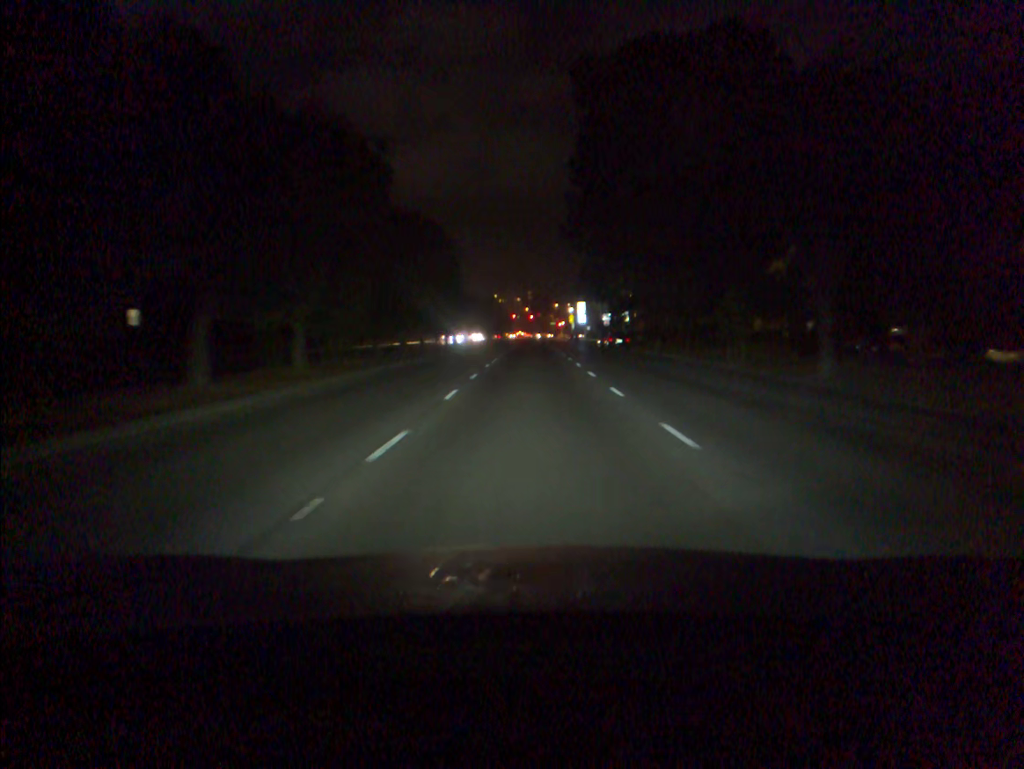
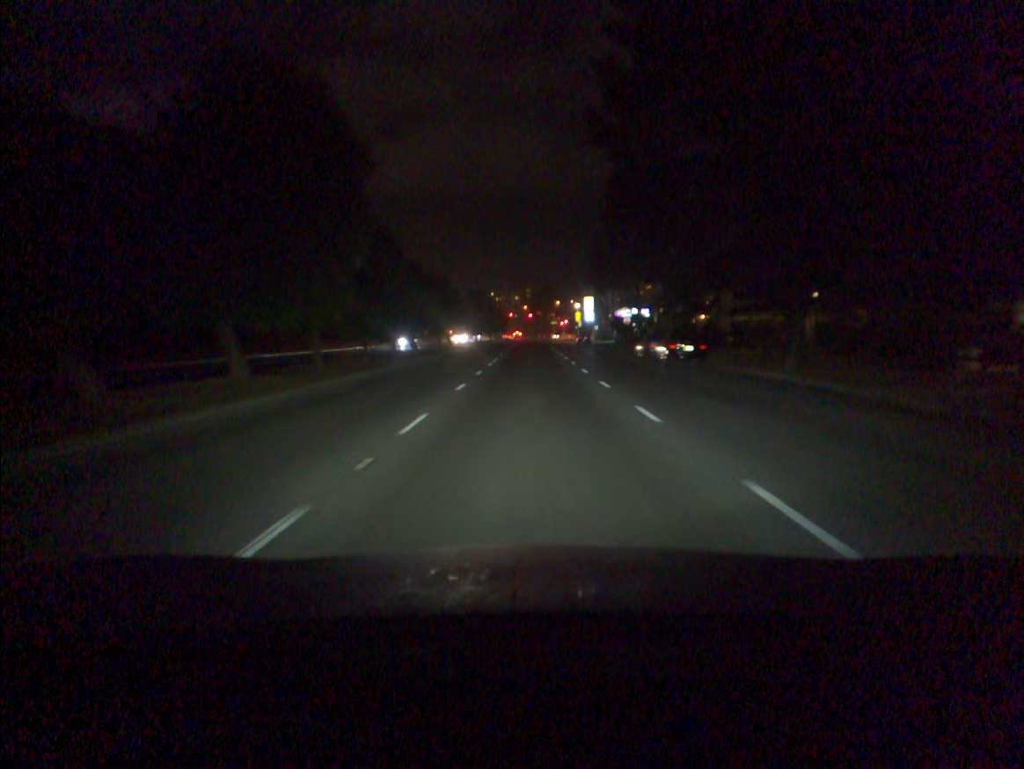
(0.0, +26.4) m; 0°
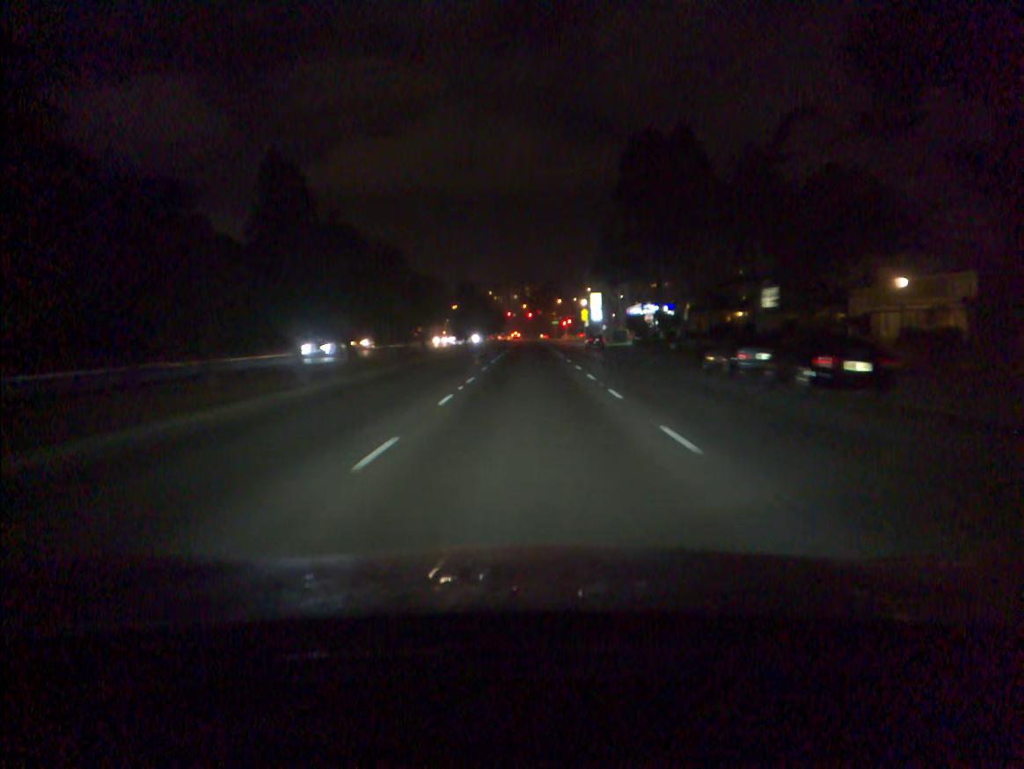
(0.0, +17.6) m; 0°
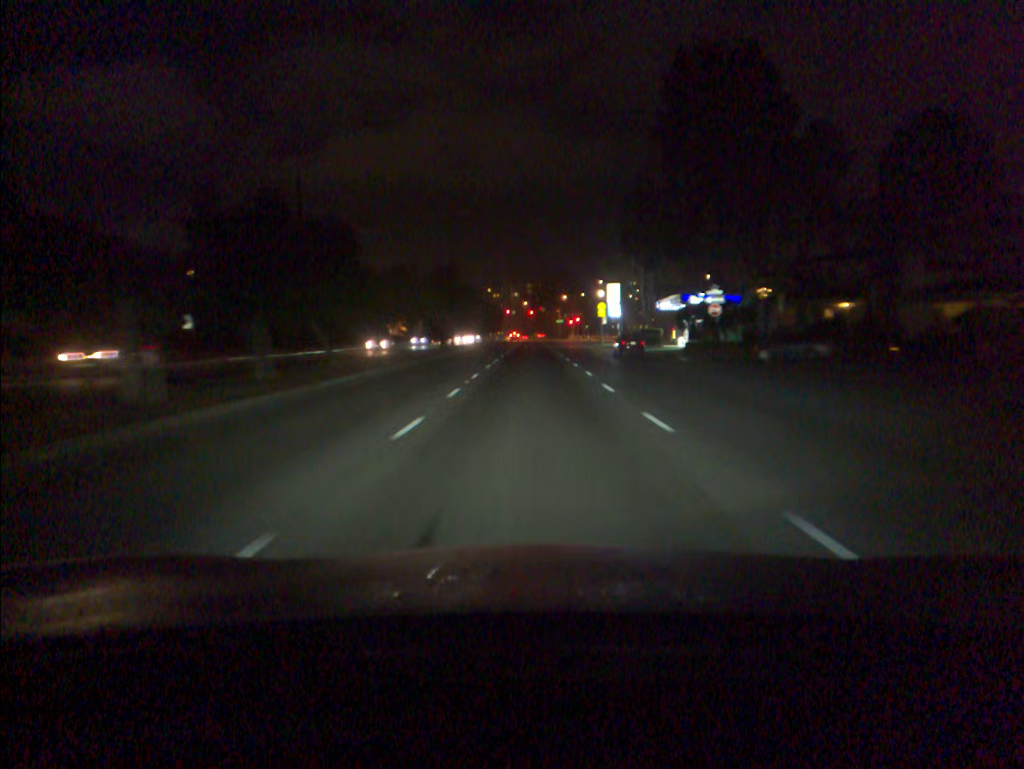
(0.0, +26.5) m; 0°
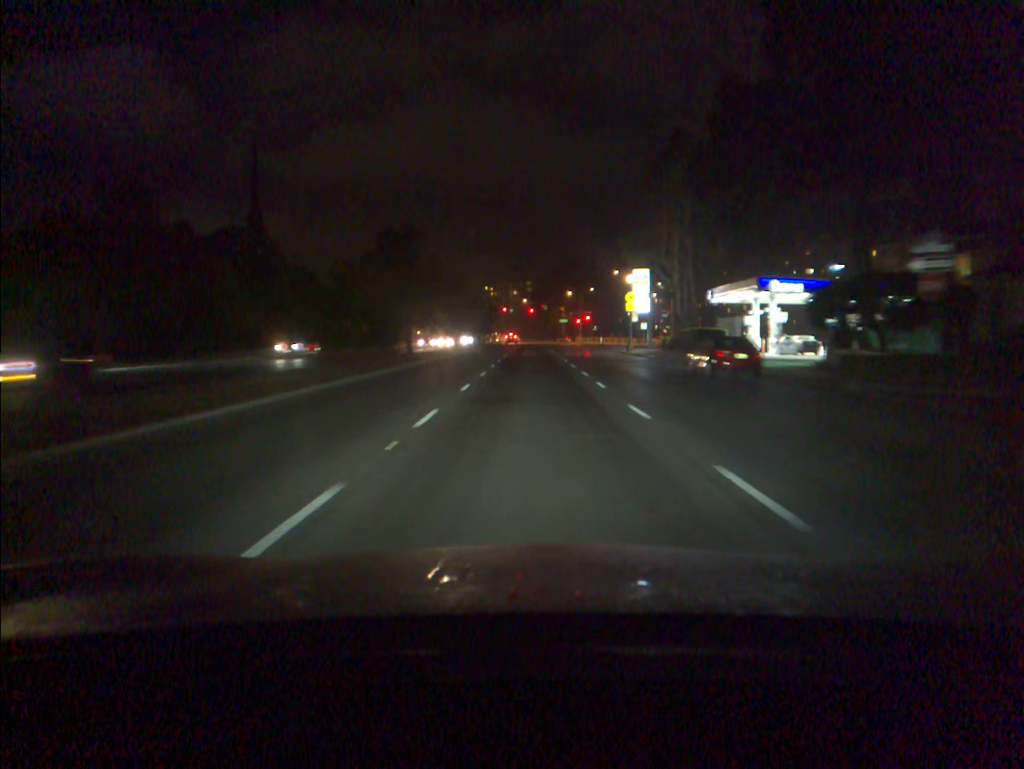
(0.0, +26.8) m; 0°
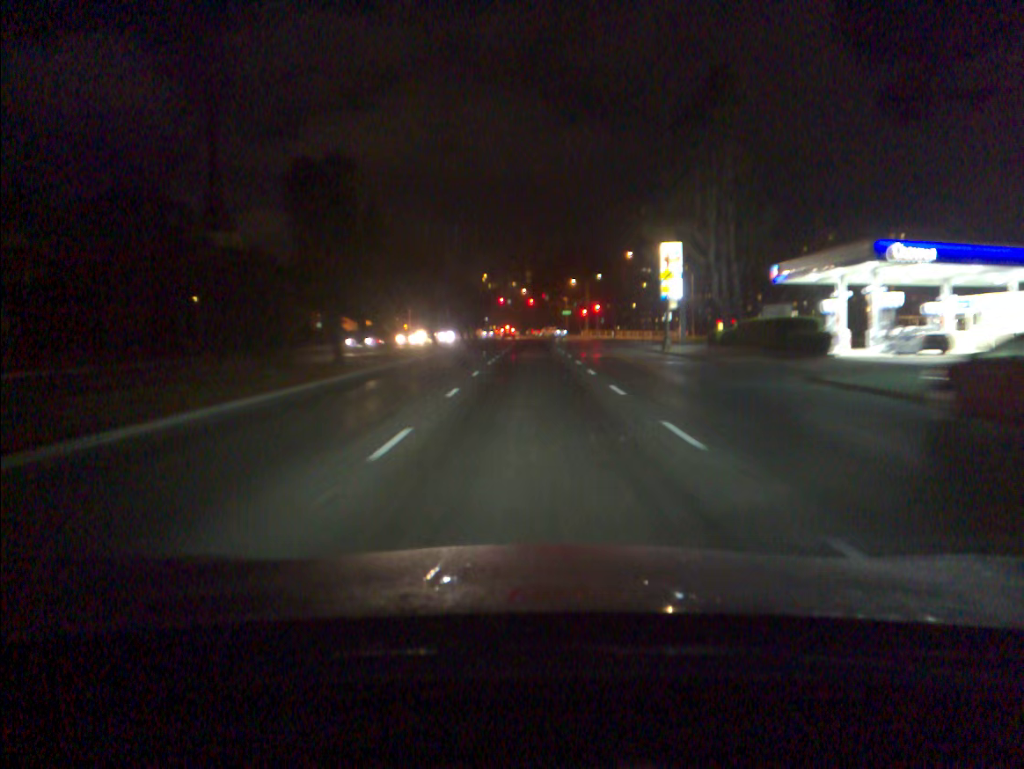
(0.0, +18.0) m; 0°
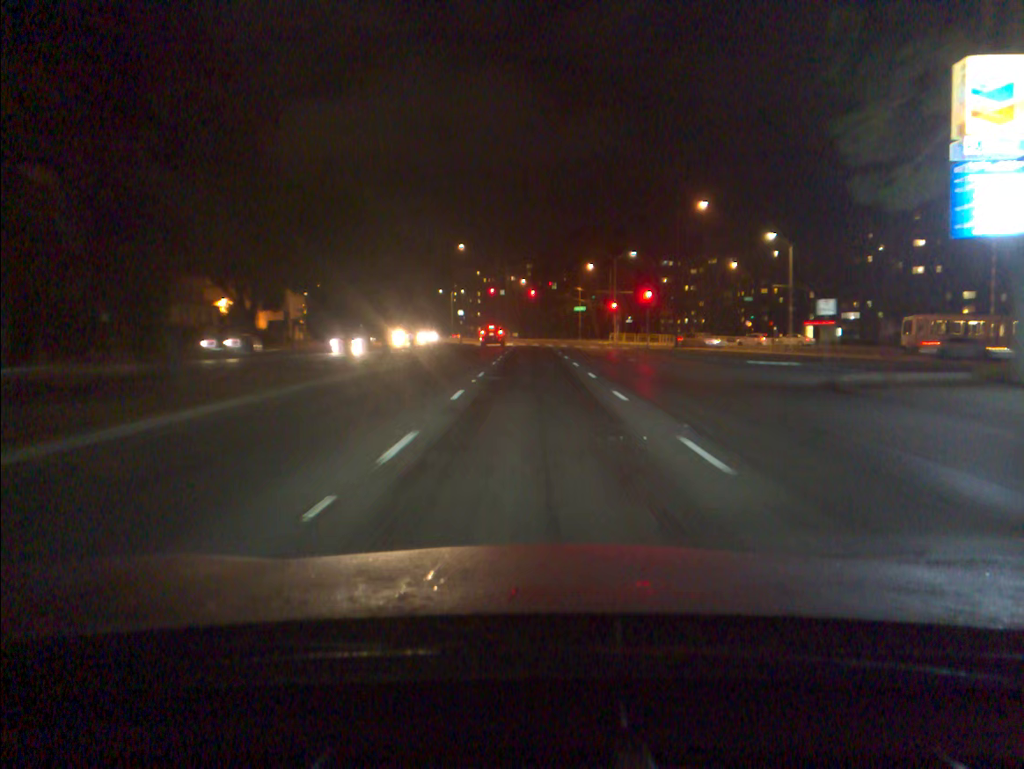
(-0.1, +44.8) m; 0°
